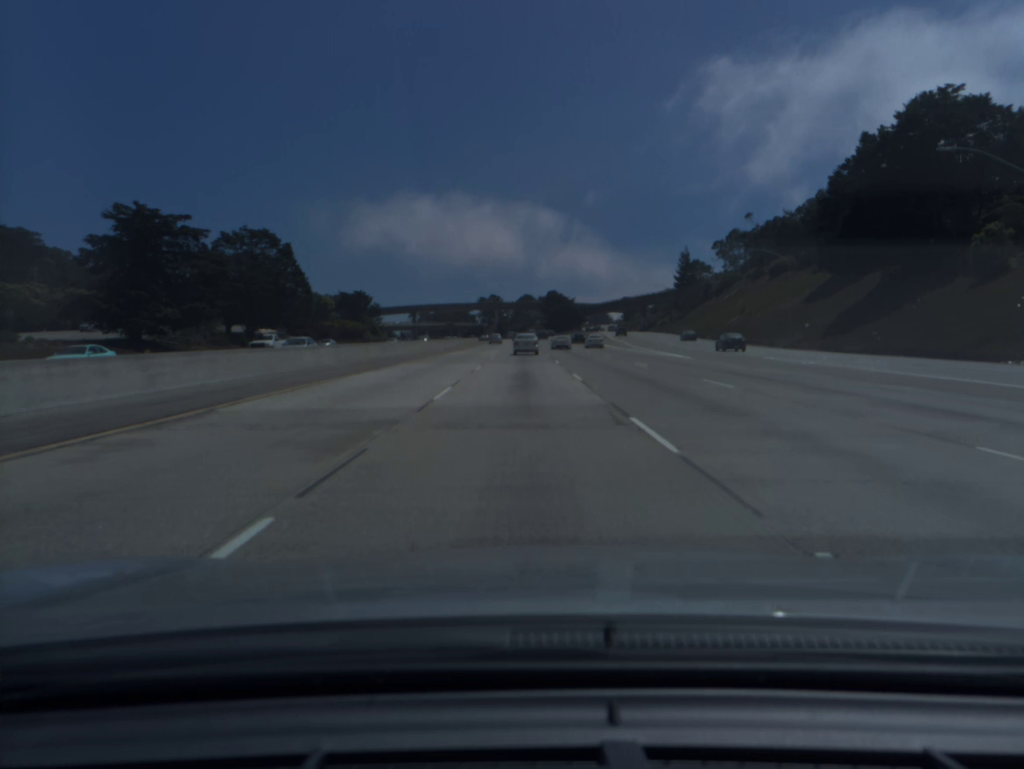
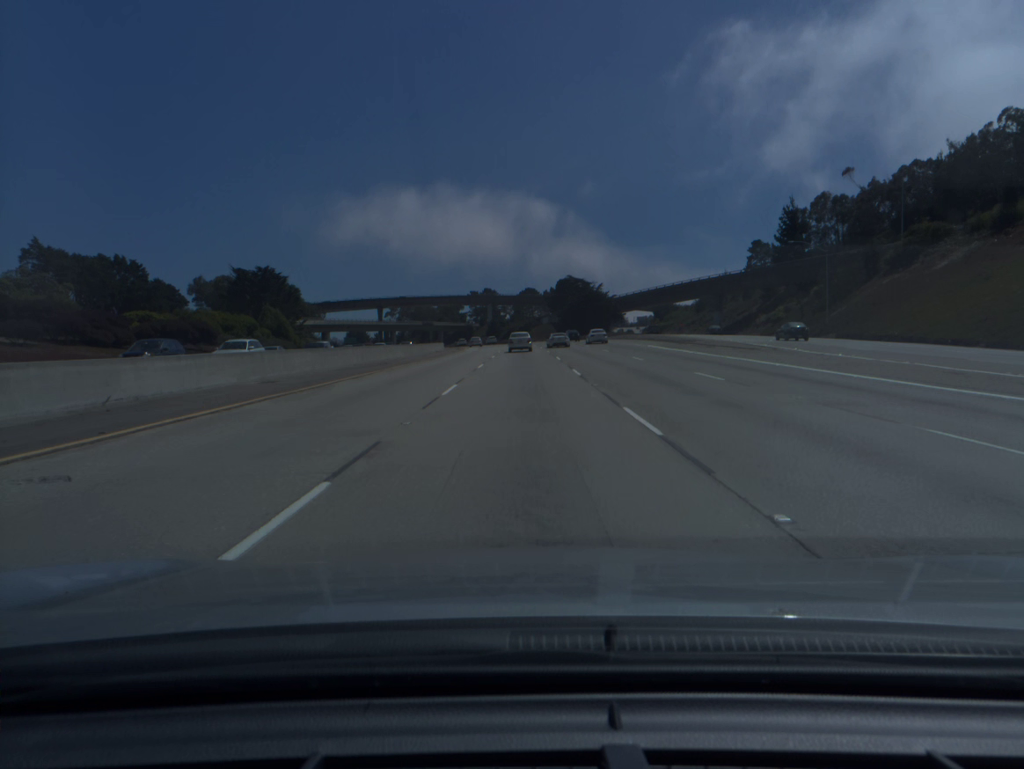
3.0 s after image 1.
(-0.1, +86.2) m; 0°
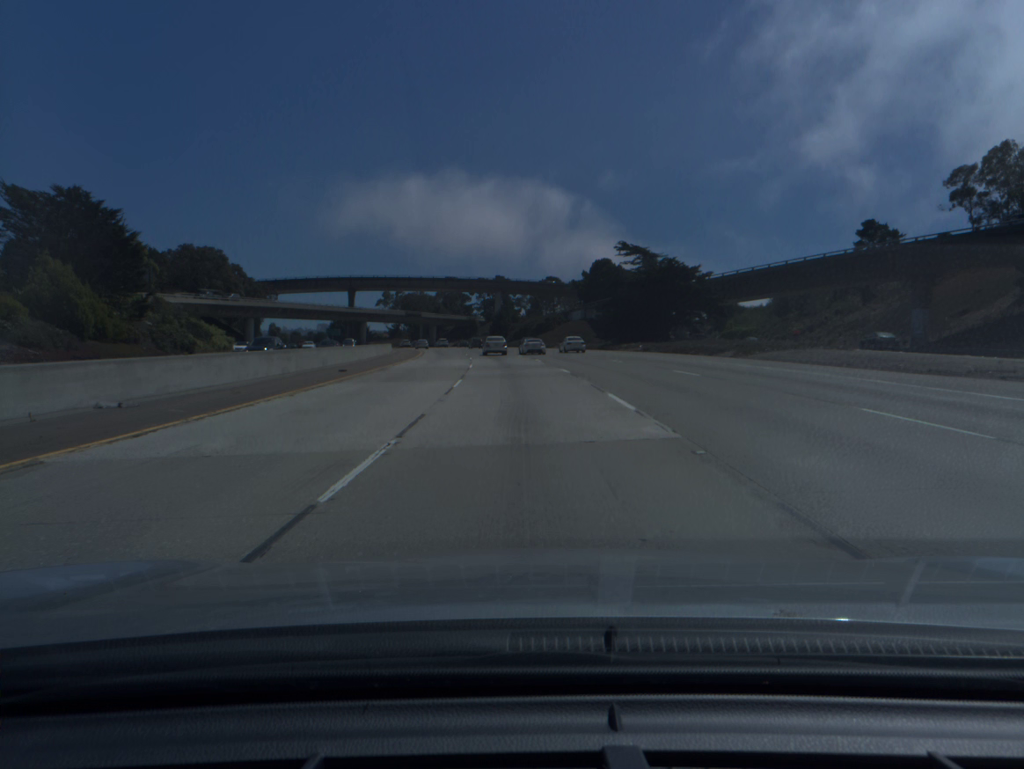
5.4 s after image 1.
(-0.3, +70.0) m; -1°
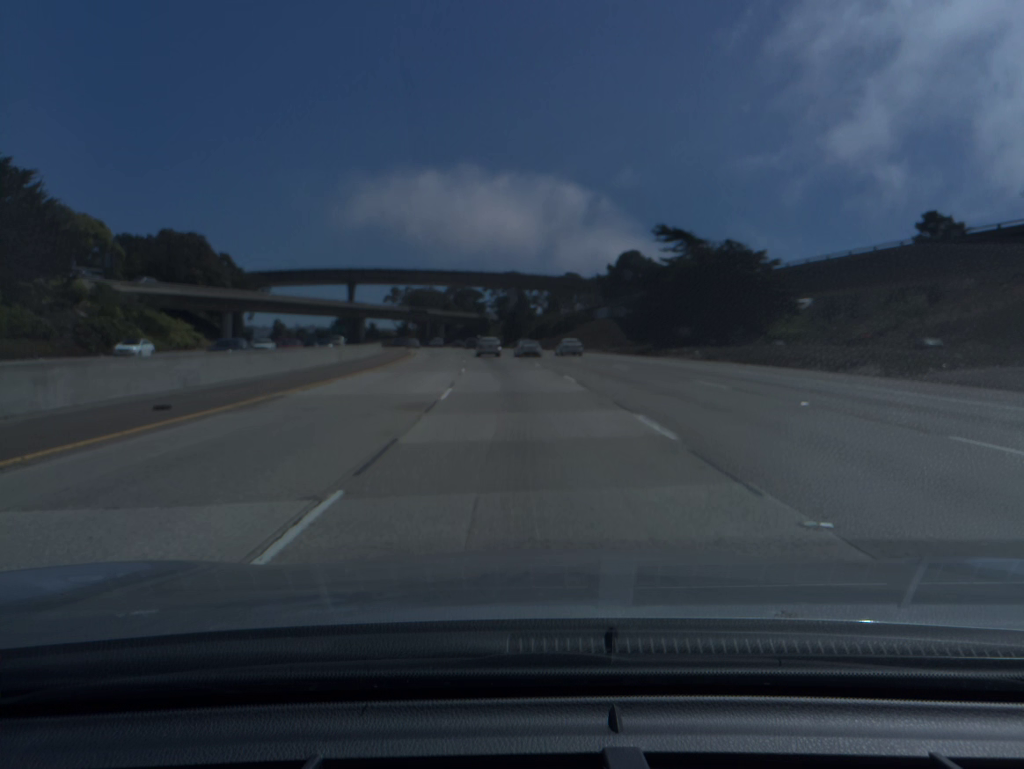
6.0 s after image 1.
(-0.2, +17.7) m; -1°
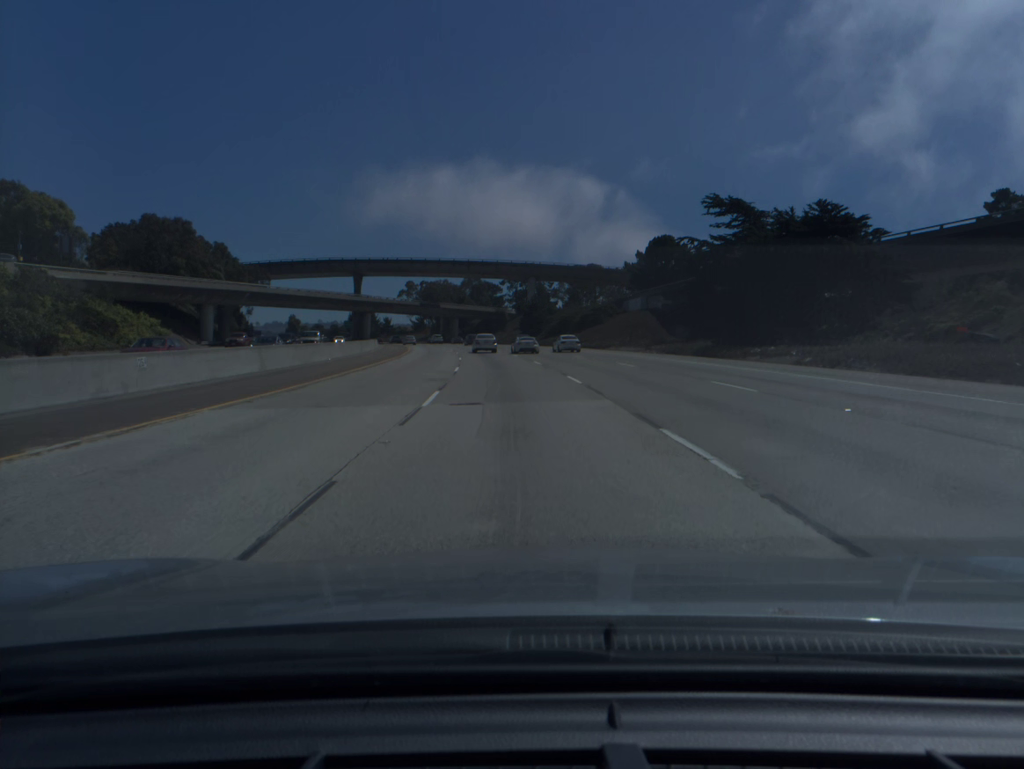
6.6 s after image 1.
(-0.2, +17.7) m; -1°
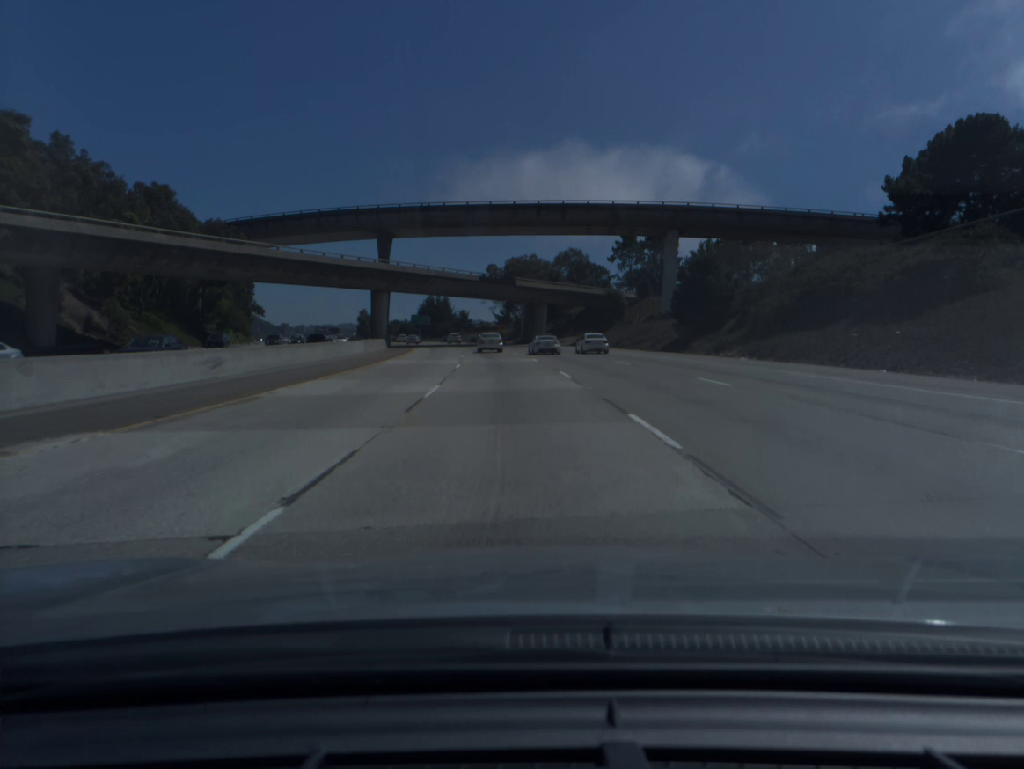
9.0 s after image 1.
(-4.3, +70.9) m; -7°
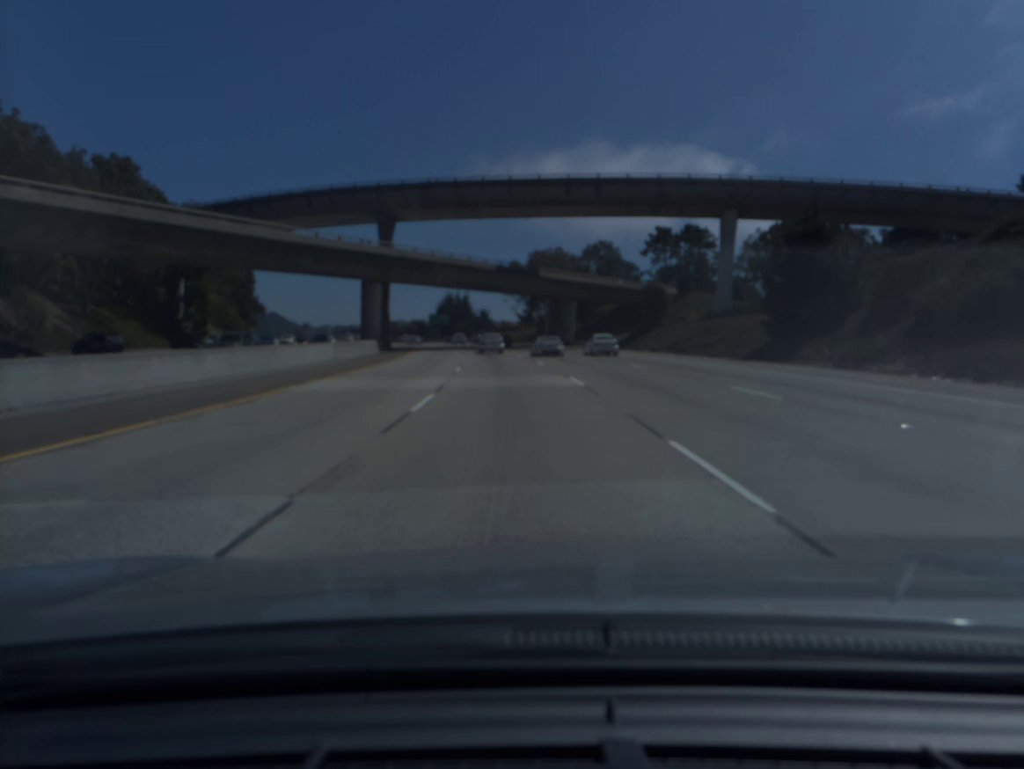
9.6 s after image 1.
(-0.3, +17.7) m; -2°
